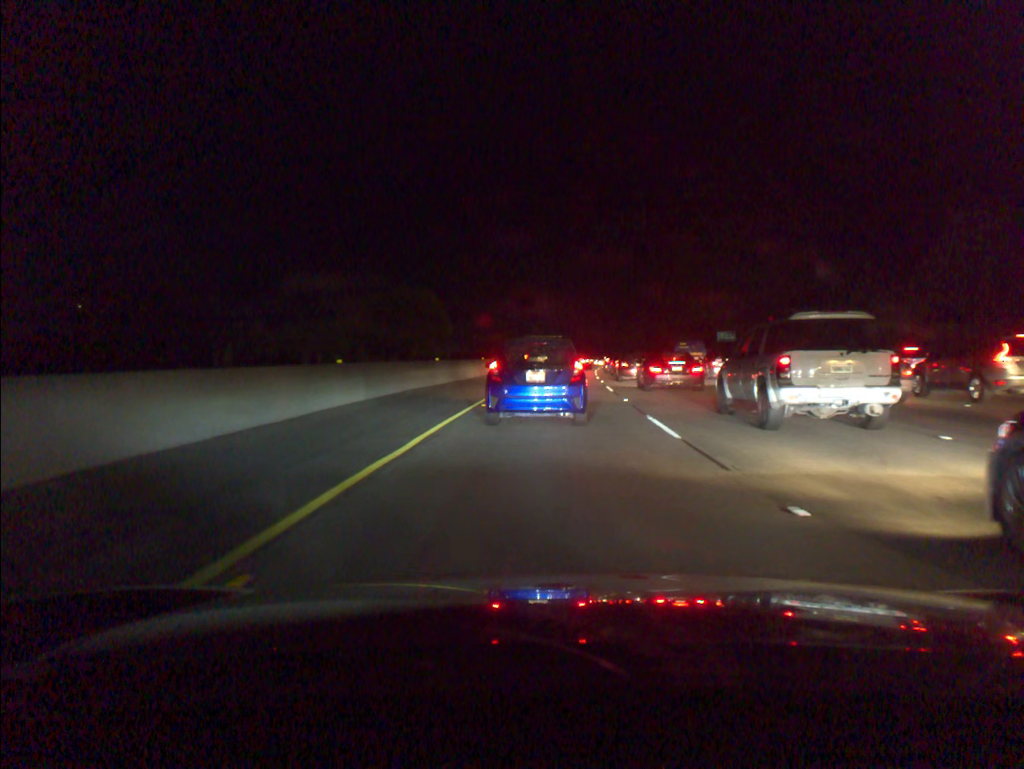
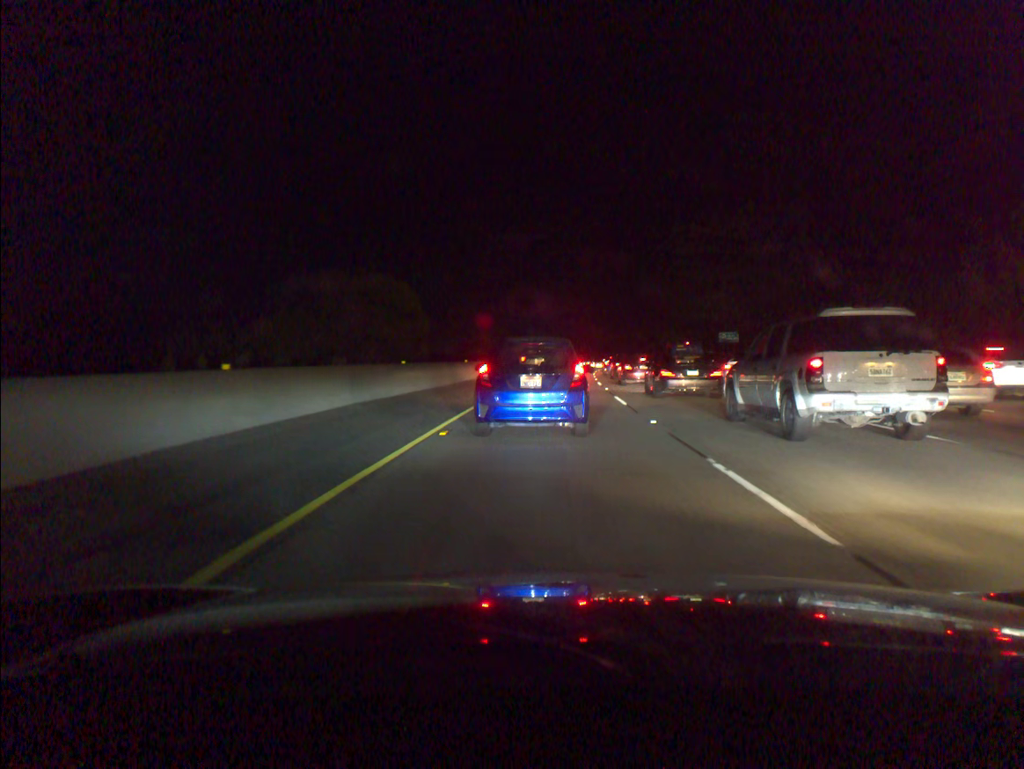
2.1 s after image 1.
(+0.1, +6.4) m; +1°
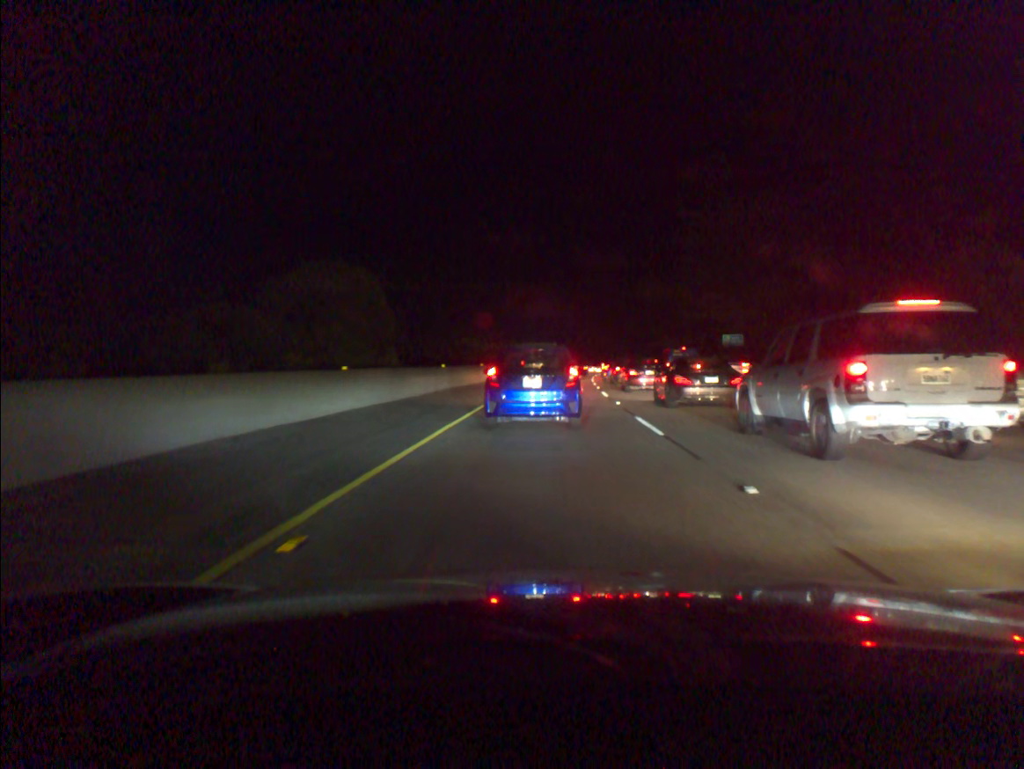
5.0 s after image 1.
(0.0, +7.0) m; 0°
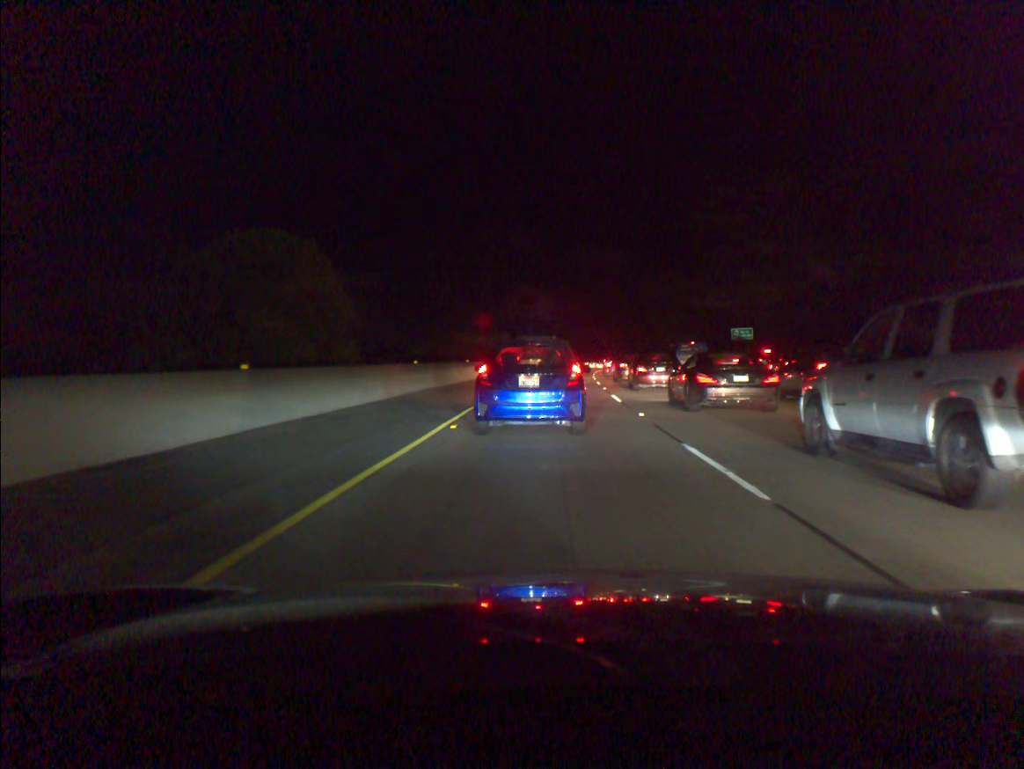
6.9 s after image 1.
(0.0, +6.1) m; +1°
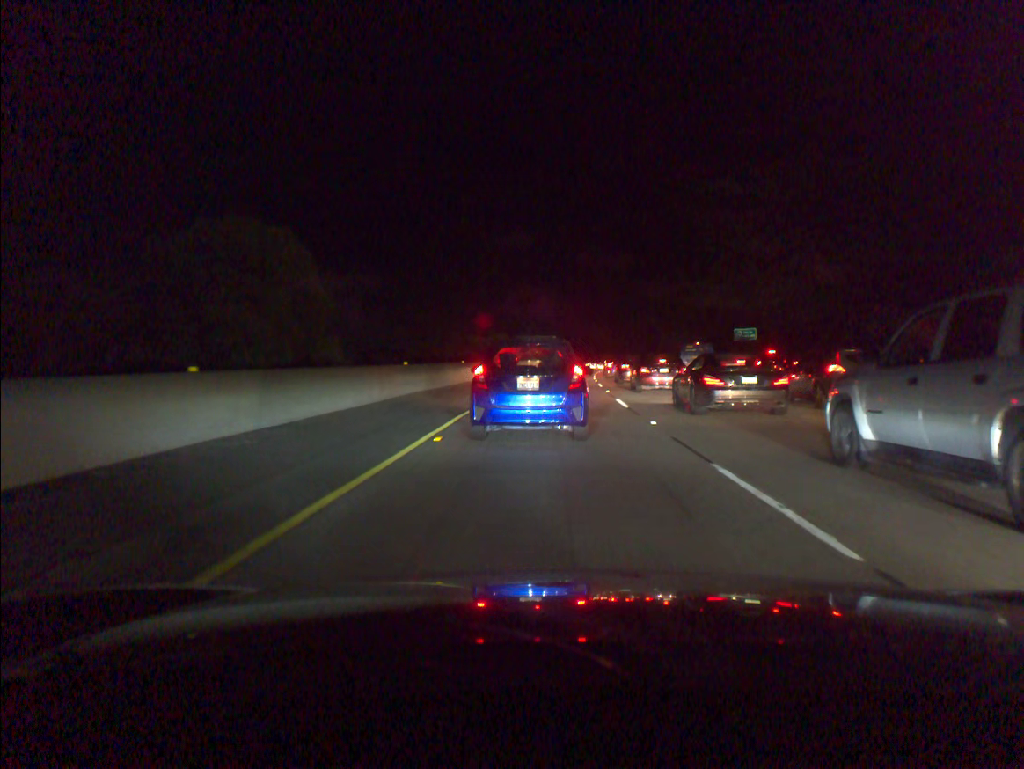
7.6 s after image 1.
(0.0, +1.9) m; 0°
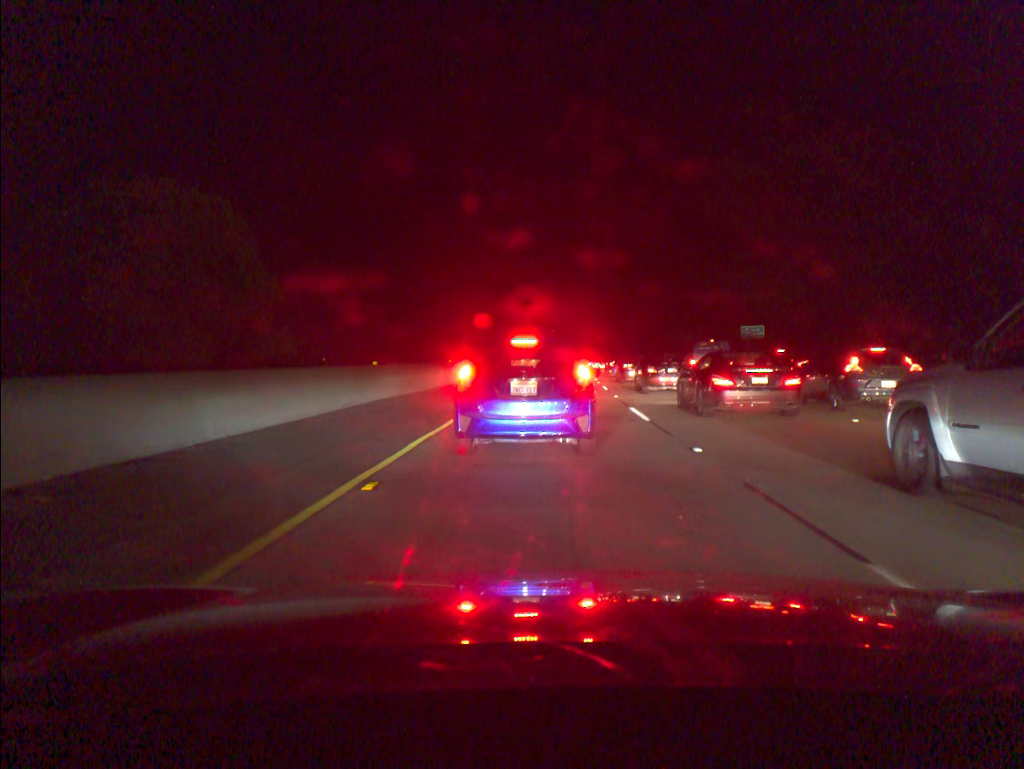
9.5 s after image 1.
(0.0, +4.3) m; 0°
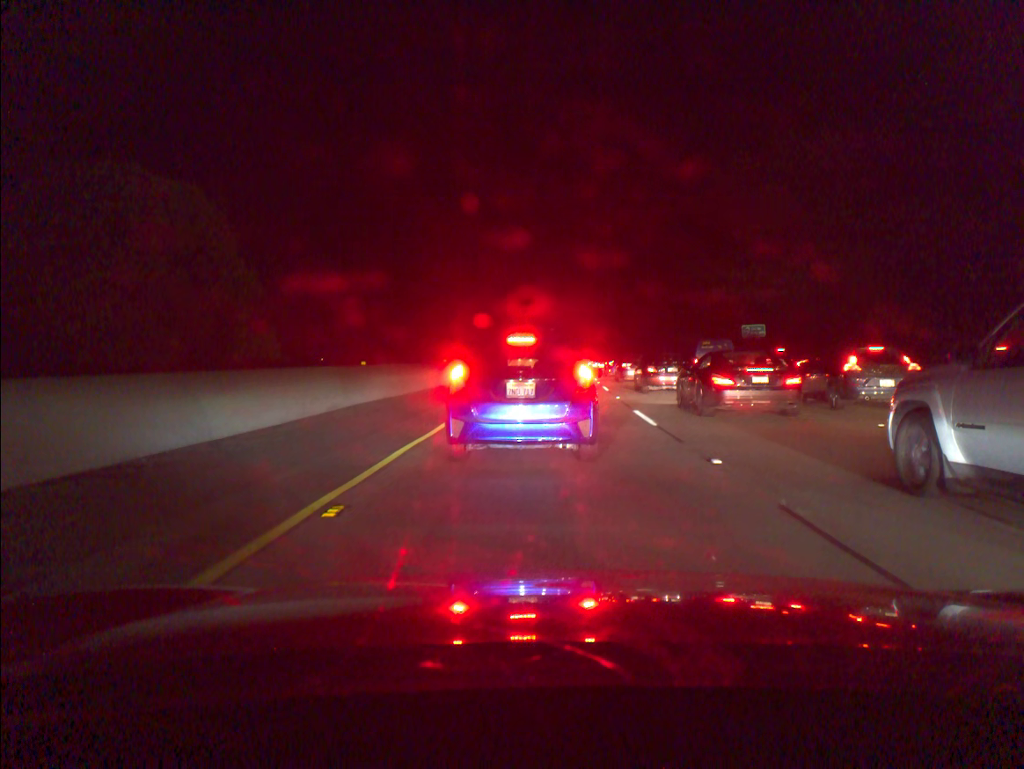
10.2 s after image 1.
(0.0, +1.2) m; 0°
